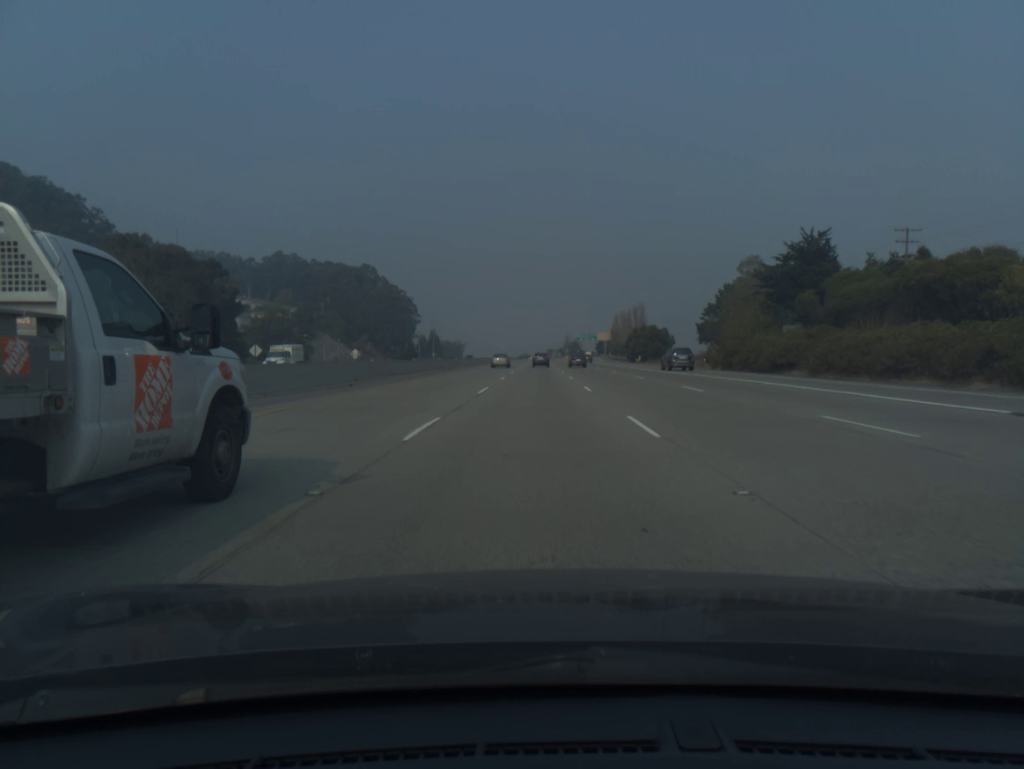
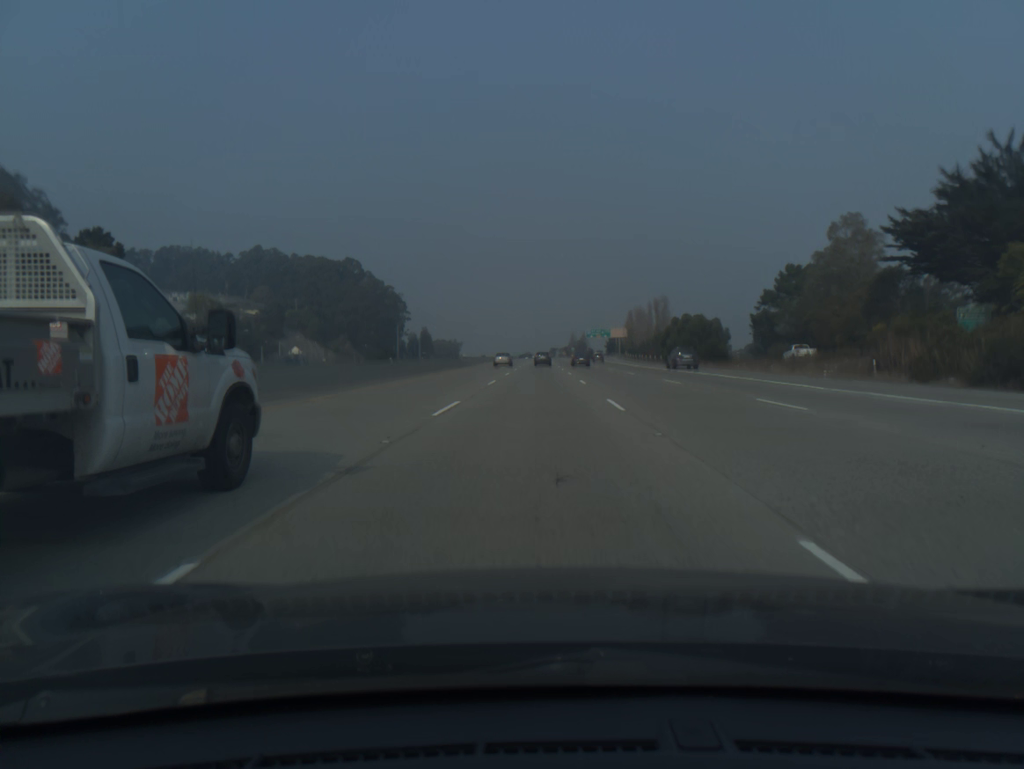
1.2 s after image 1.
(0.0, +39.4) m; 0°
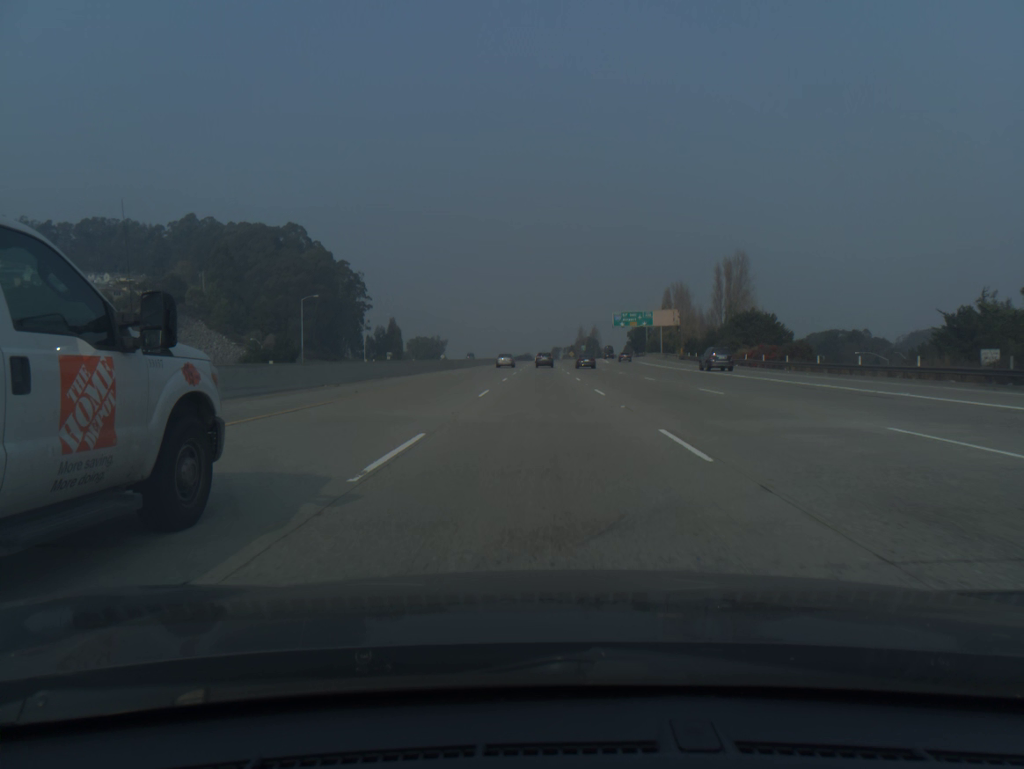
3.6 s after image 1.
(-0.2, +80.1) m; 0°
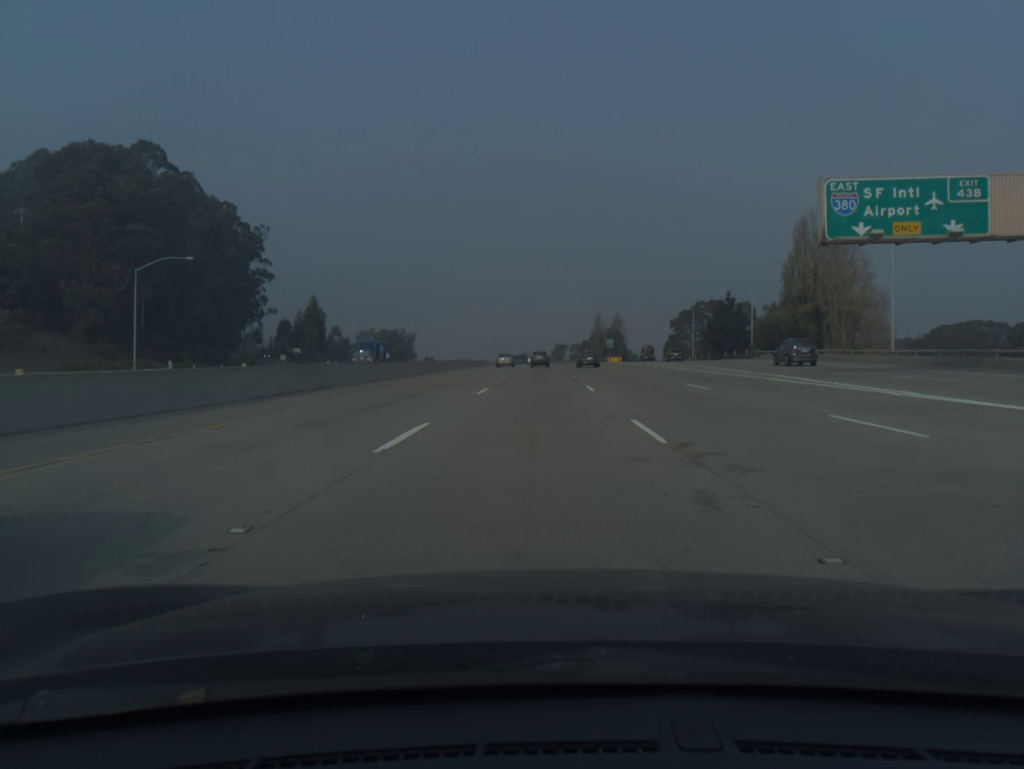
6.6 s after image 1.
(+0.3, +100.6) m; 0°
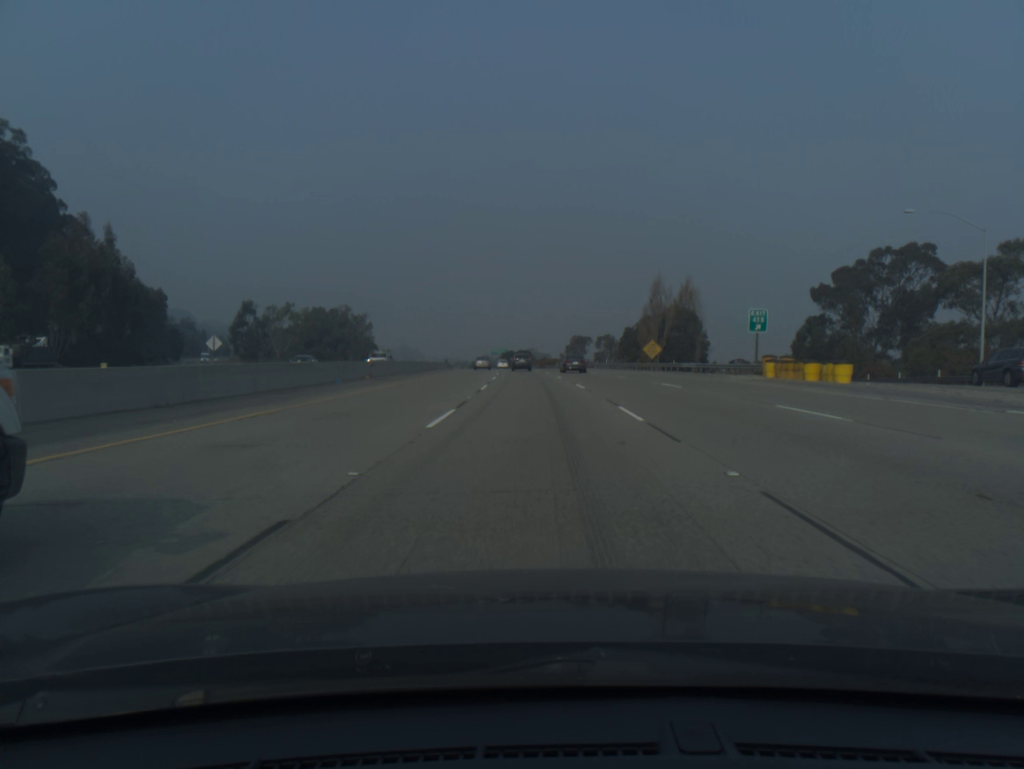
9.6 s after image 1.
(-0.4, +99.2) m; 0°
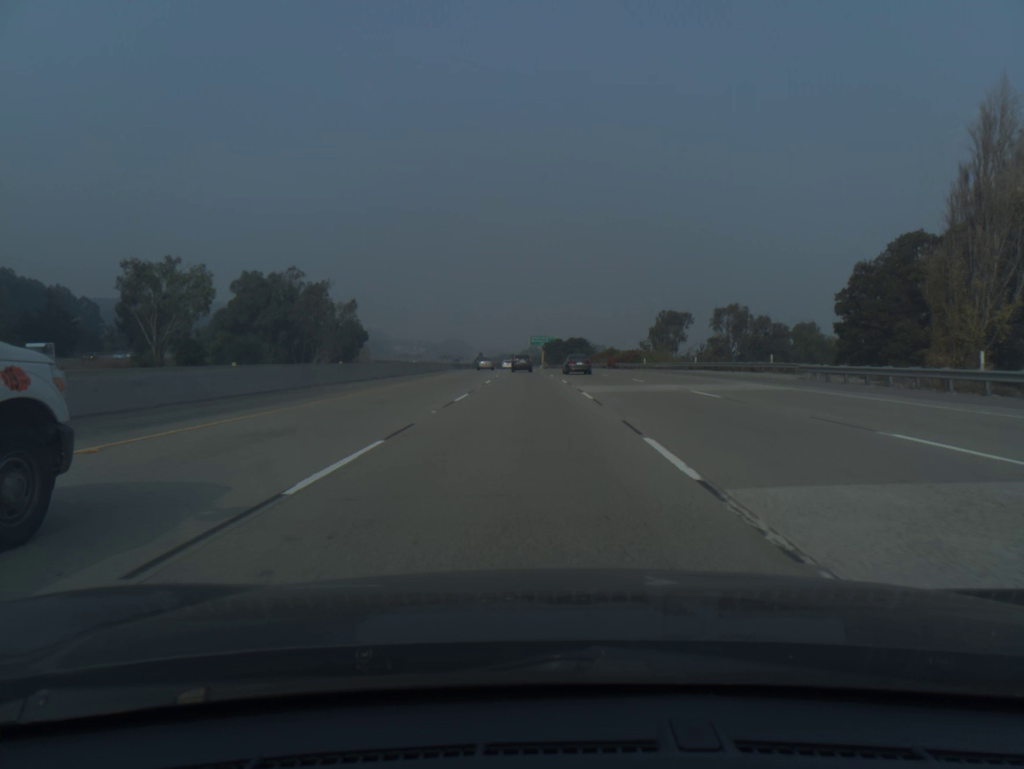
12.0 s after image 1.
(-2.2, +79.2) m; -4°
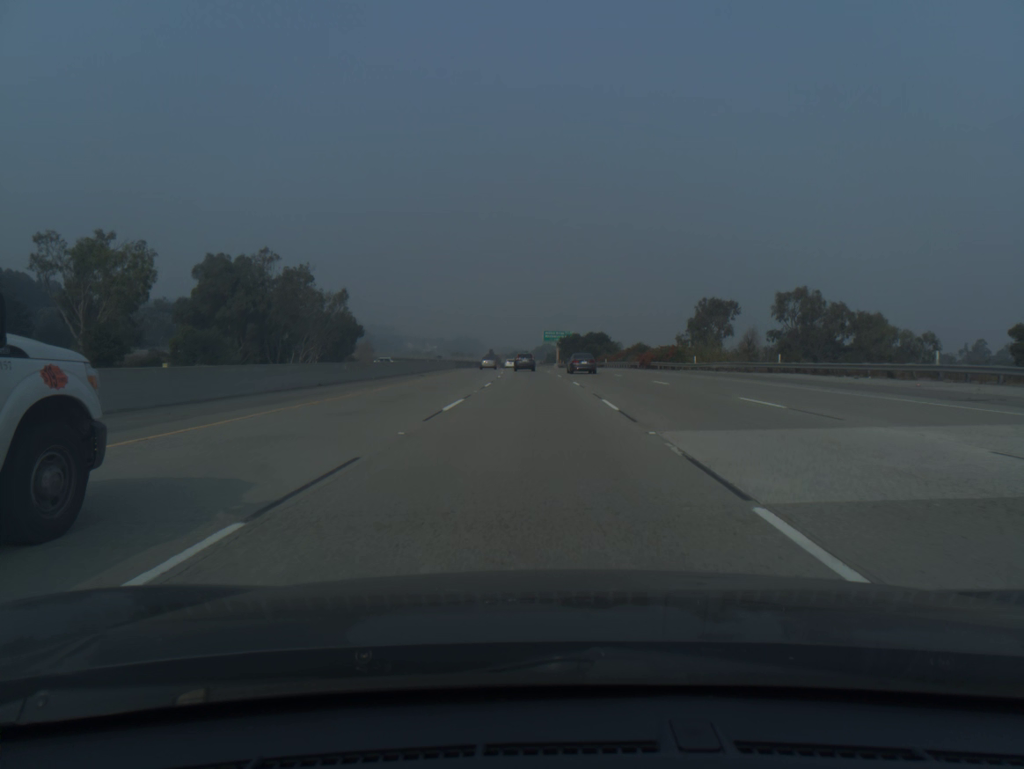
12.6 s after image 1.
(-0.2, +19.7) m; -1°
